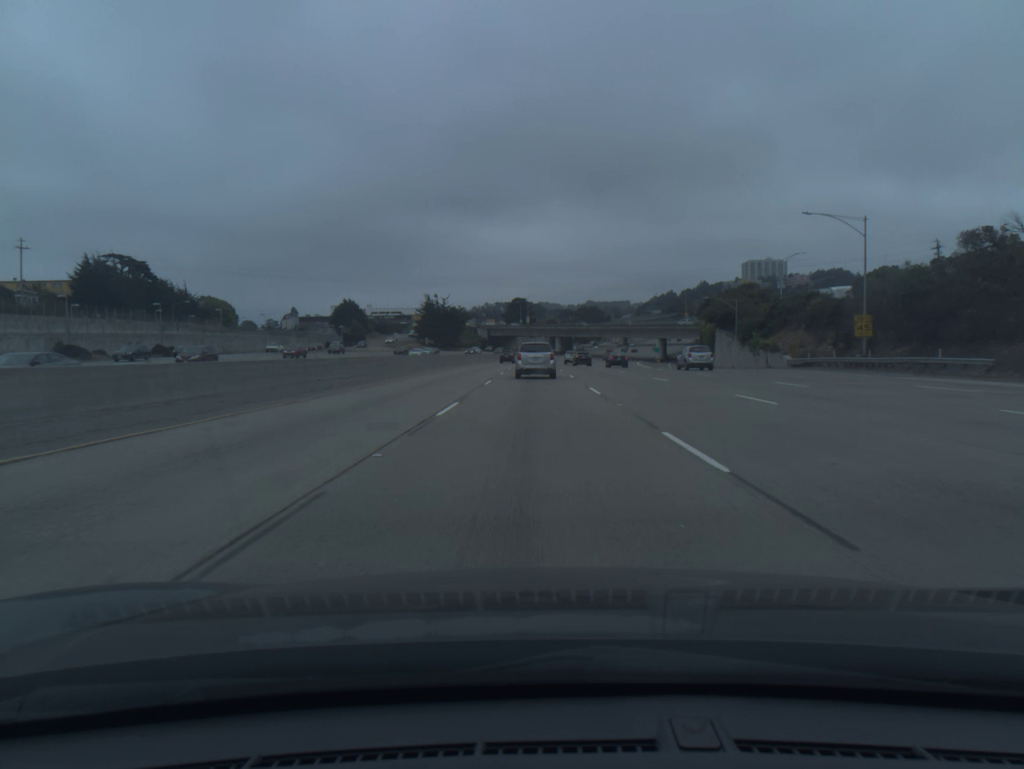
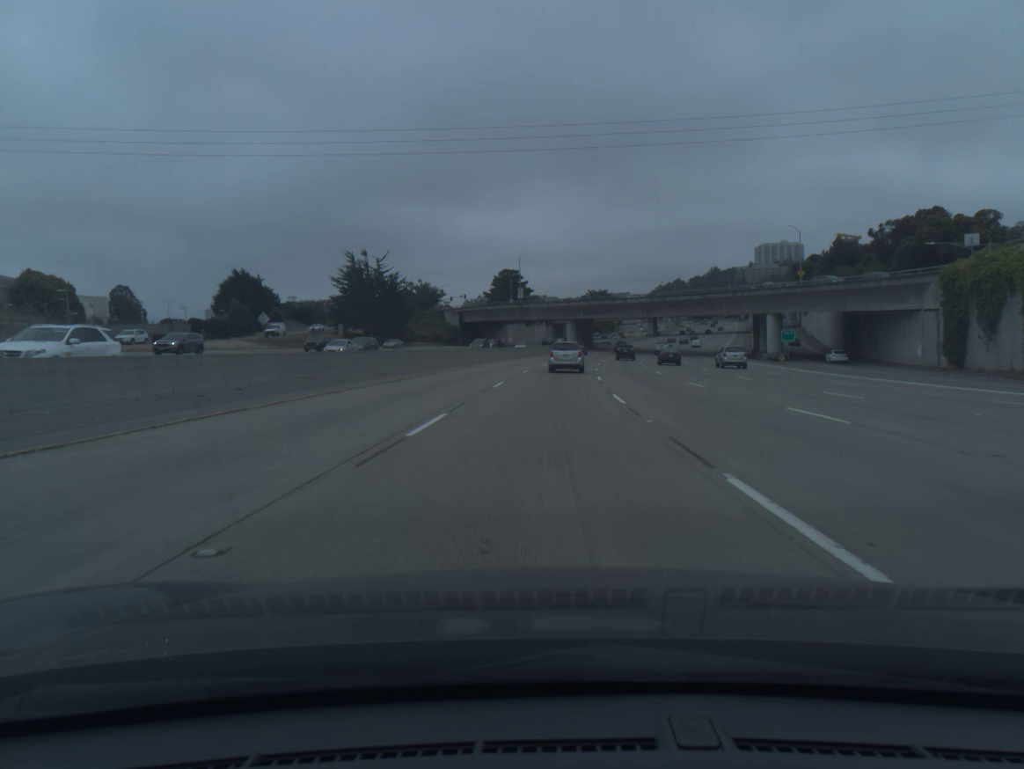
(-0.8, +91.7) m; 0°
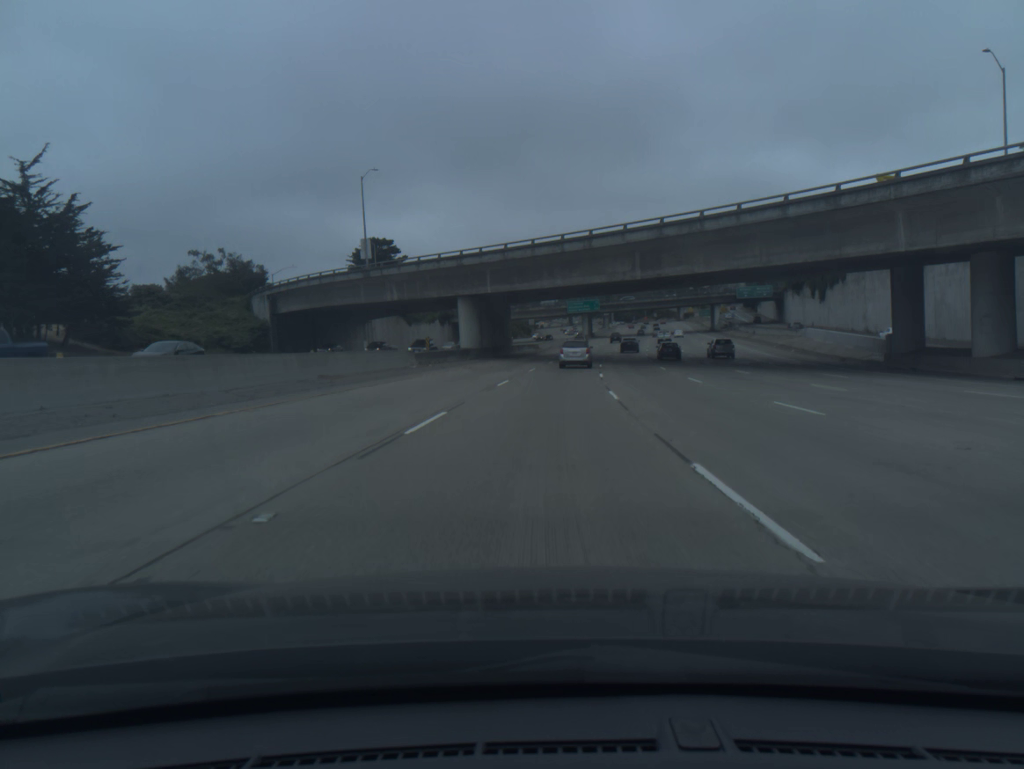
(+3.7, +72.4) m; +6°
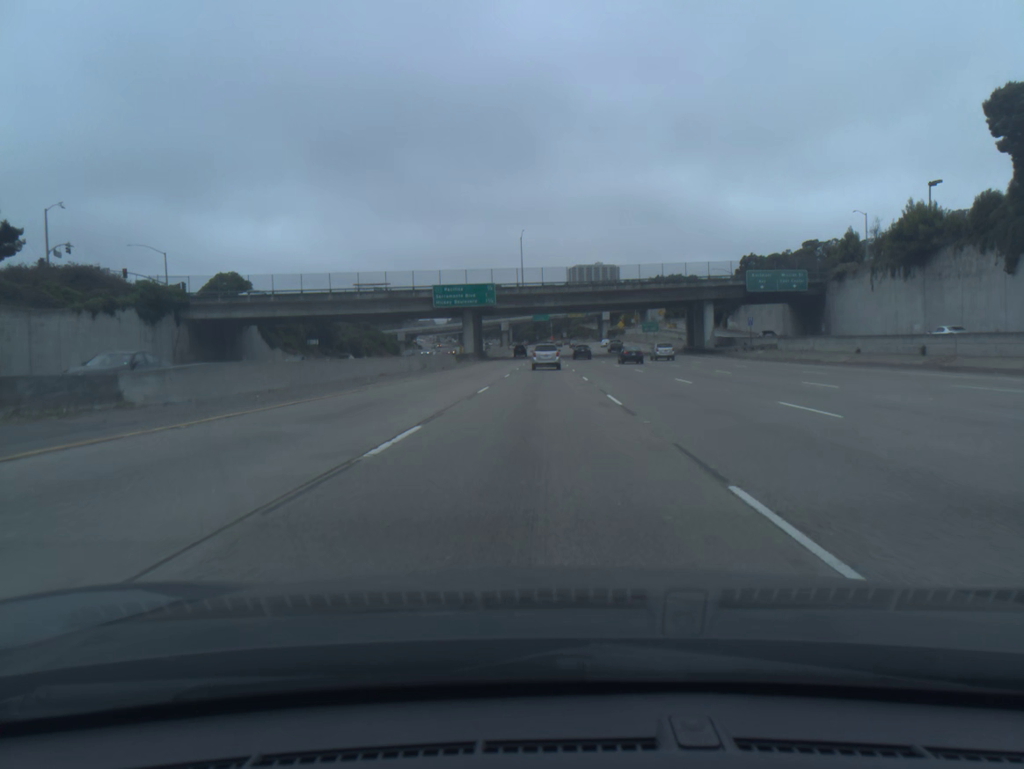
(+6.6, +89.1) m; +8°
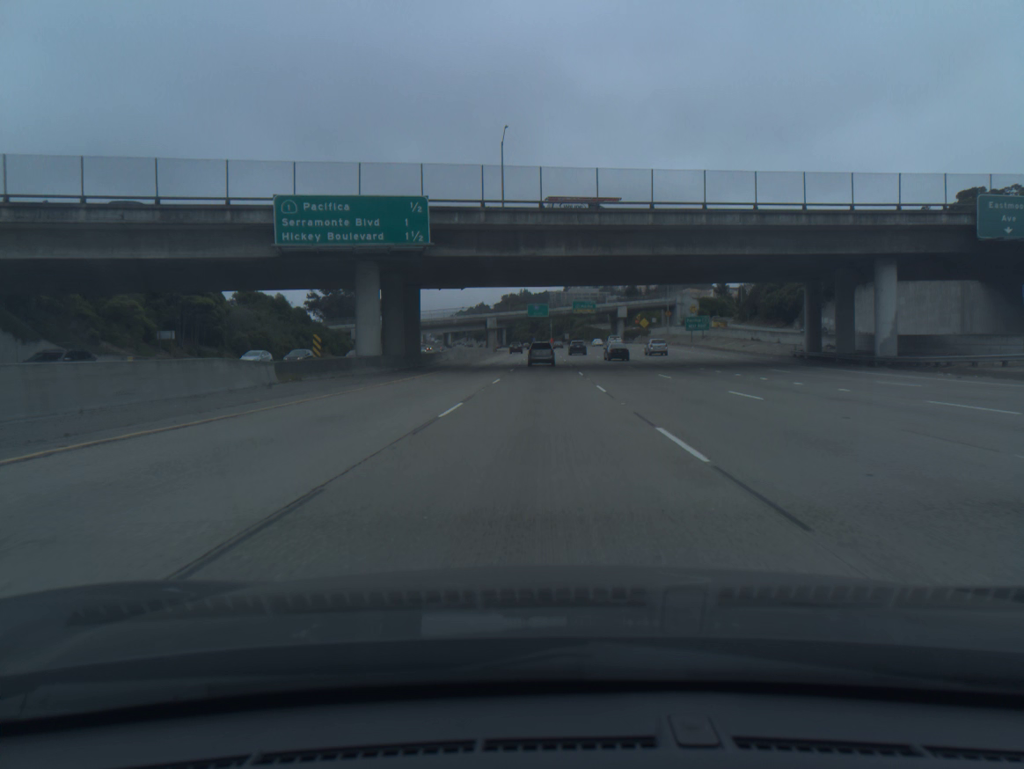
(+0.2, +53.0) m; 0°
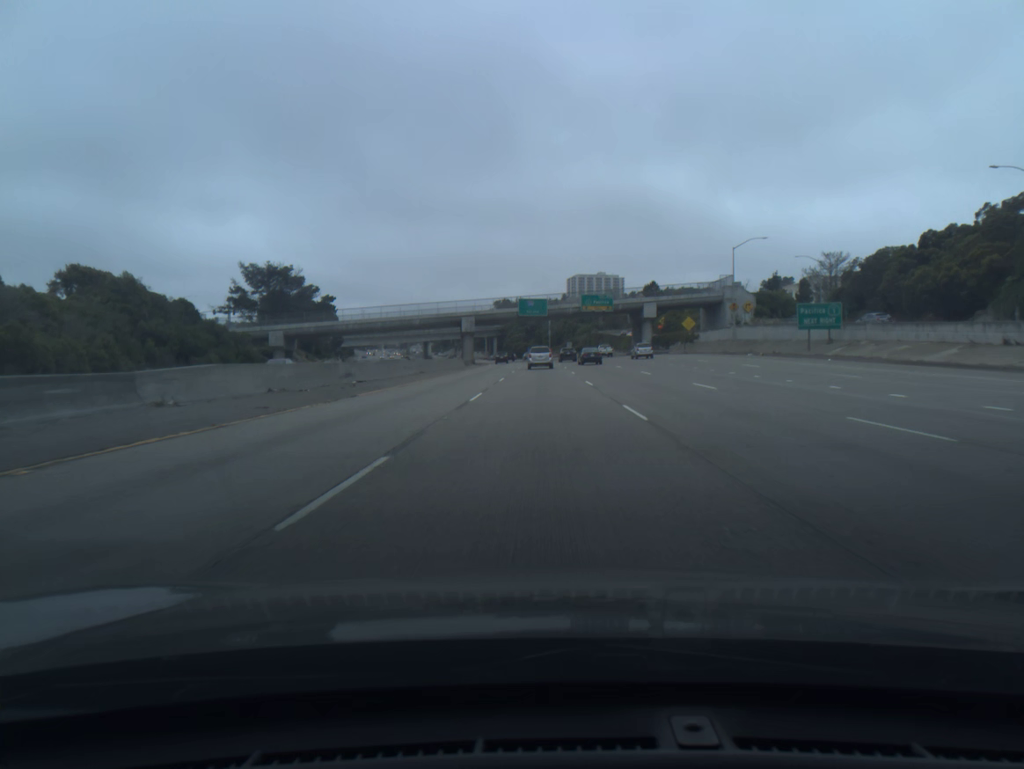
(0.0, +52.9) m; 0°
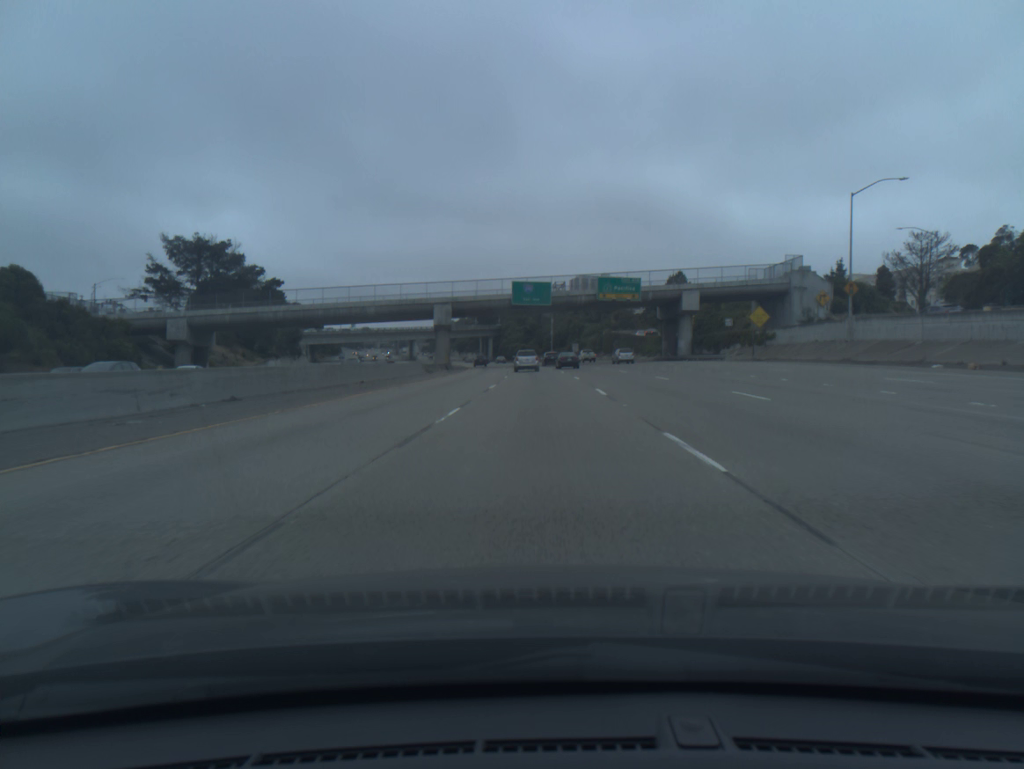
(0.0, +35.5) m; 0°
